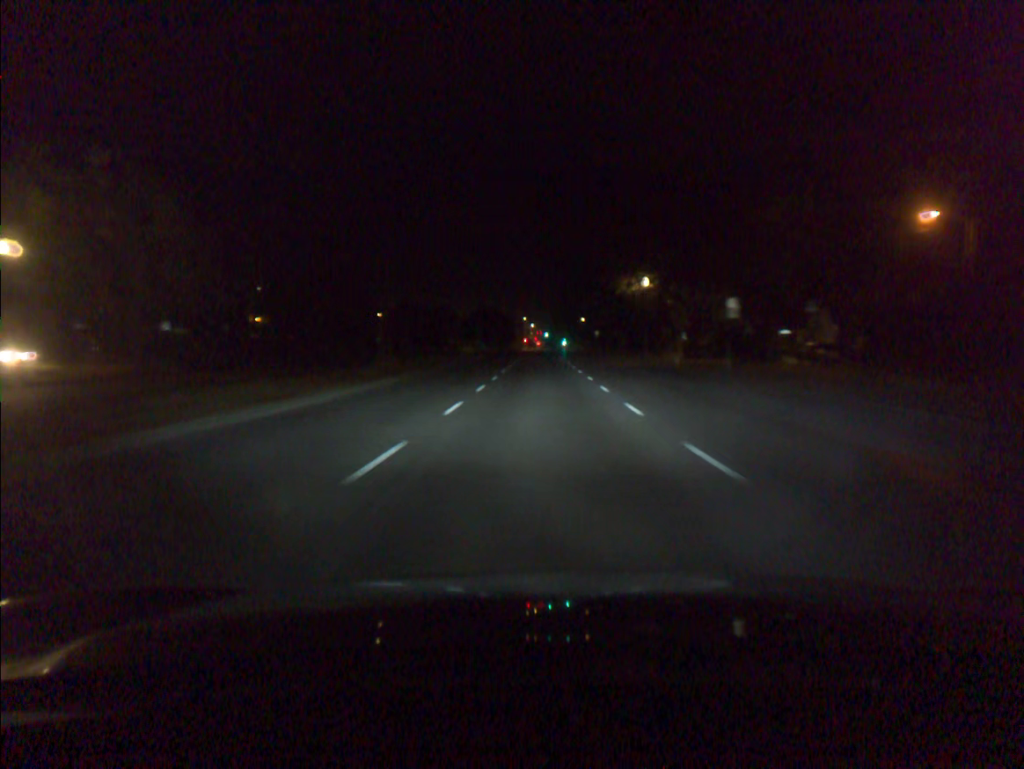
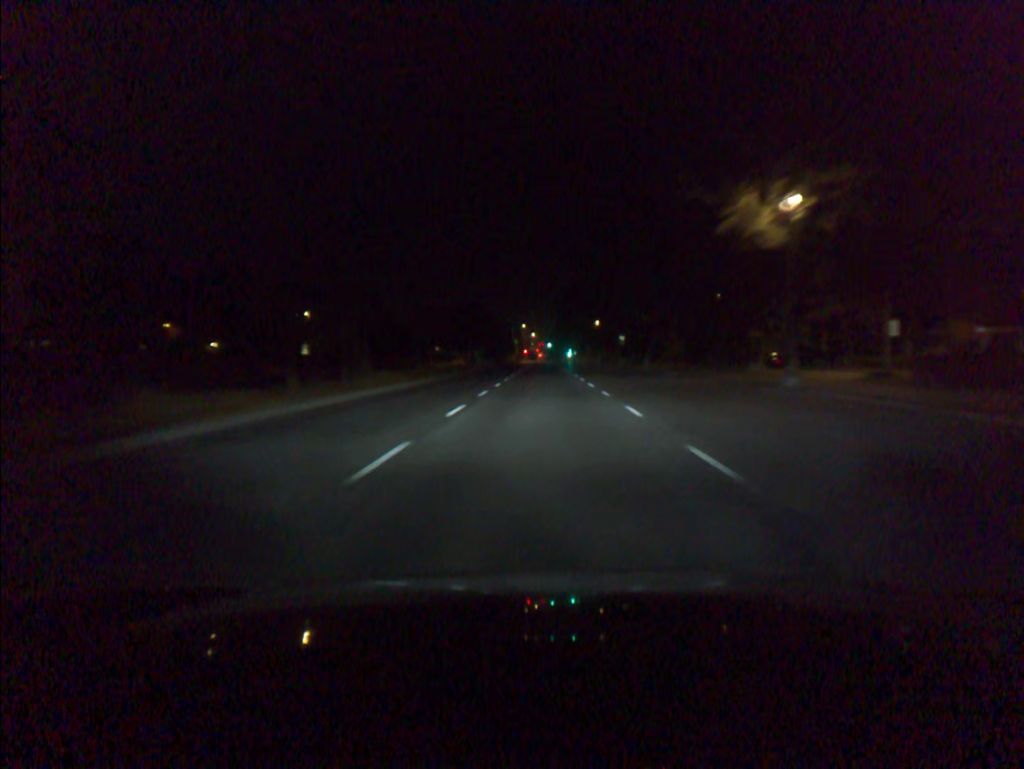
(0.0, +36.4) m; 0°
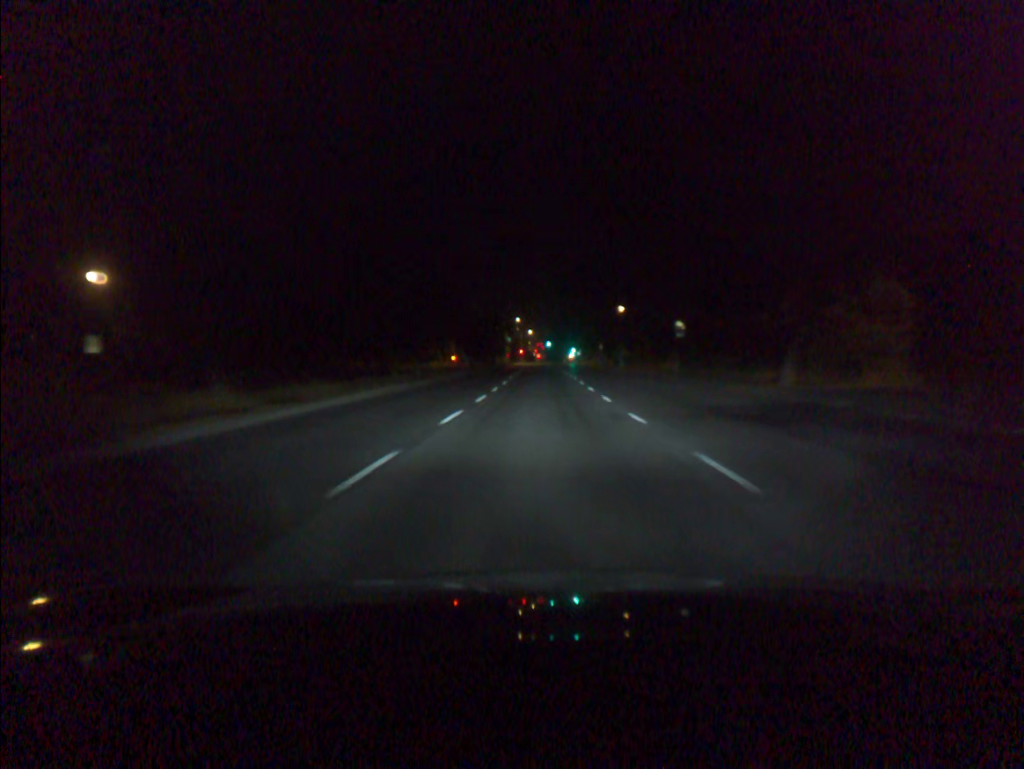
(+0.1, +37.3) m; 0°
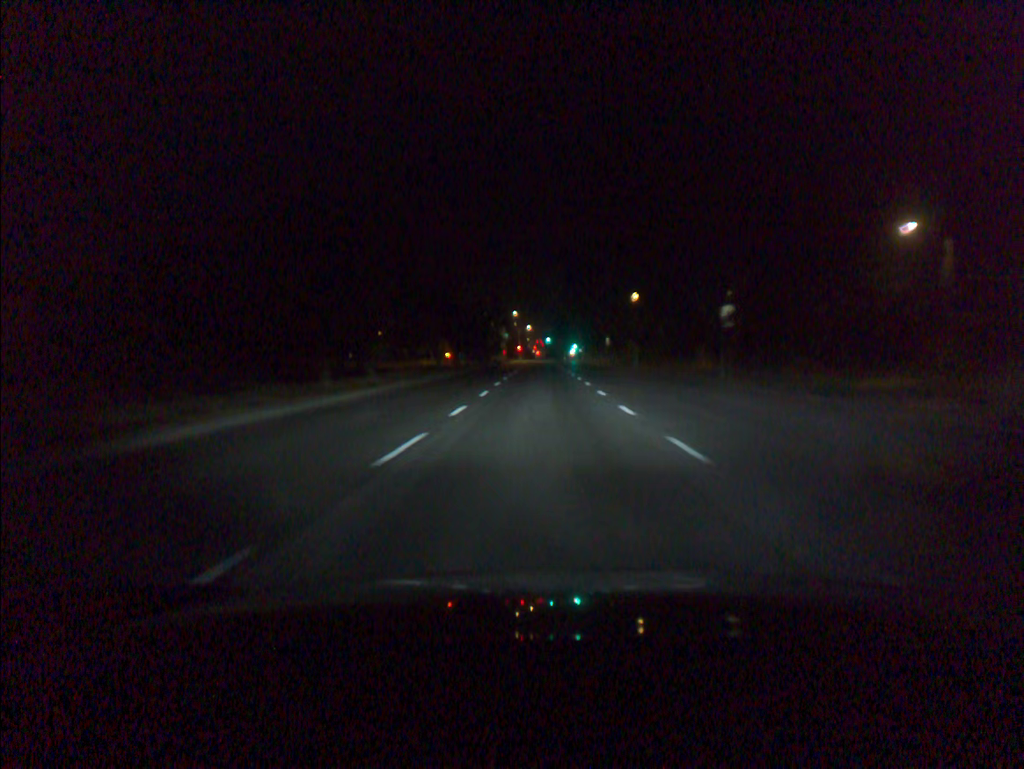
(0.0, +12.7) m; 0°
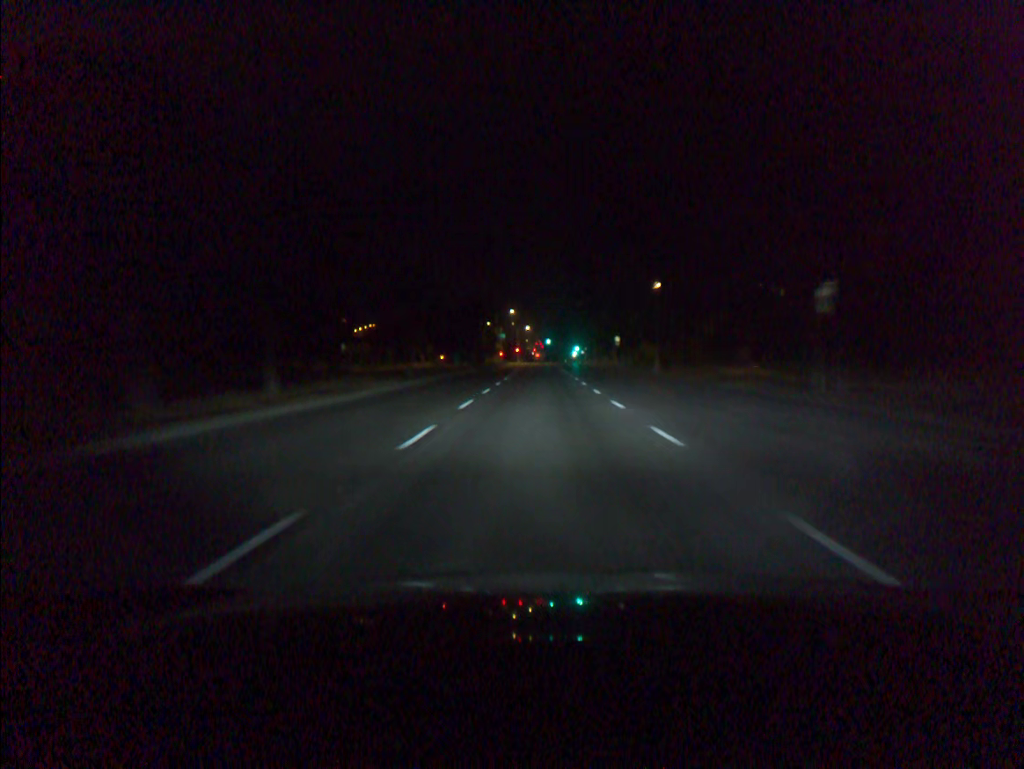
(0.0, +12.8) m; 0°
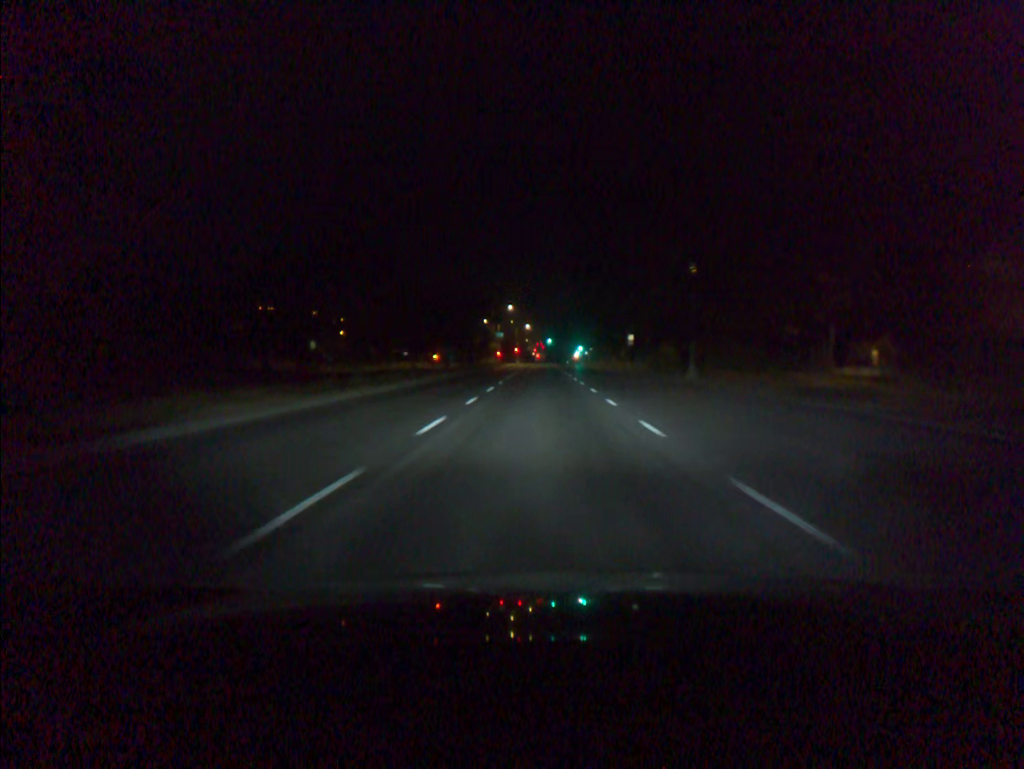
(0.0, +12.8) m; 0°
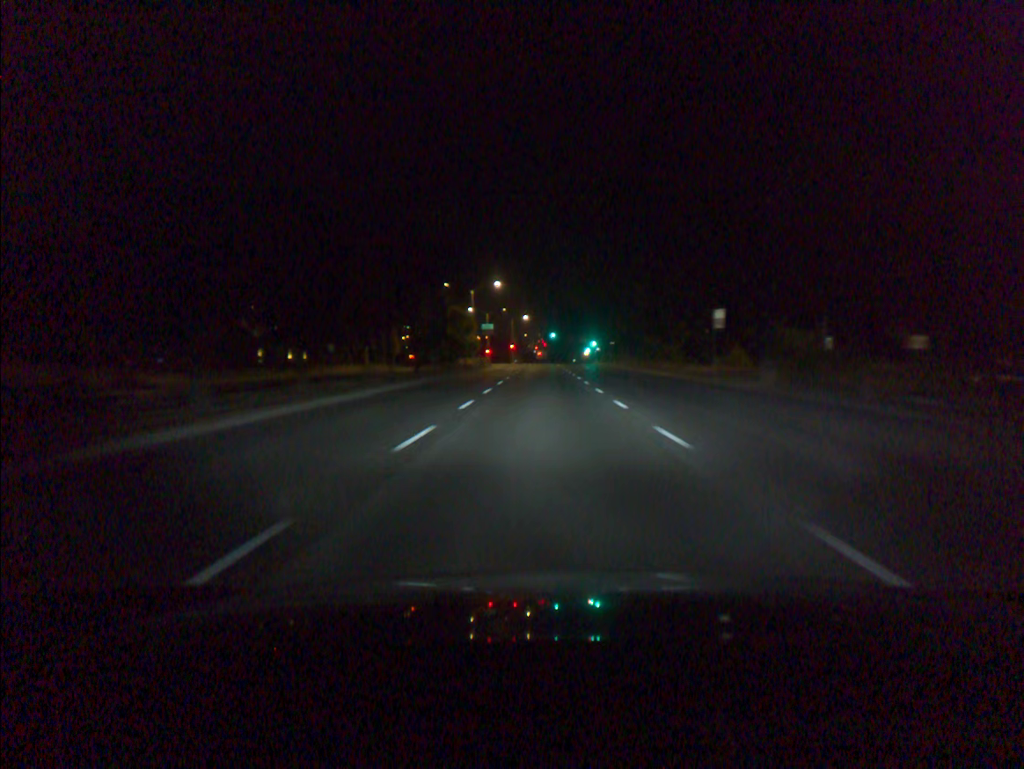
(0.0, +38.5) m; 0°
